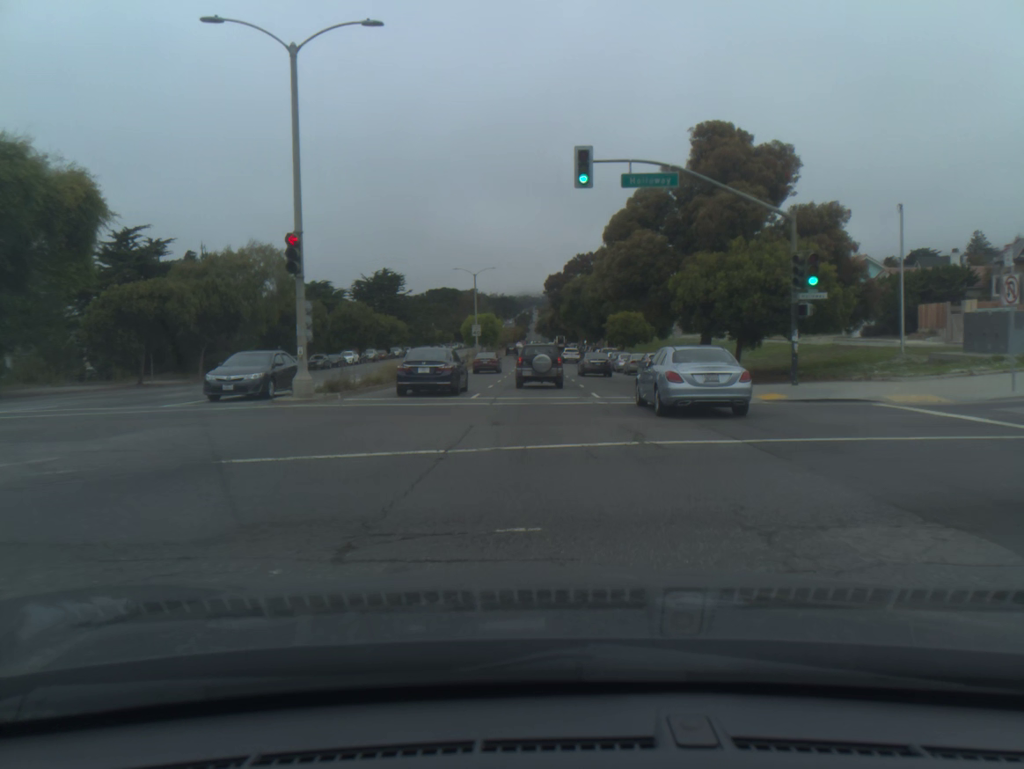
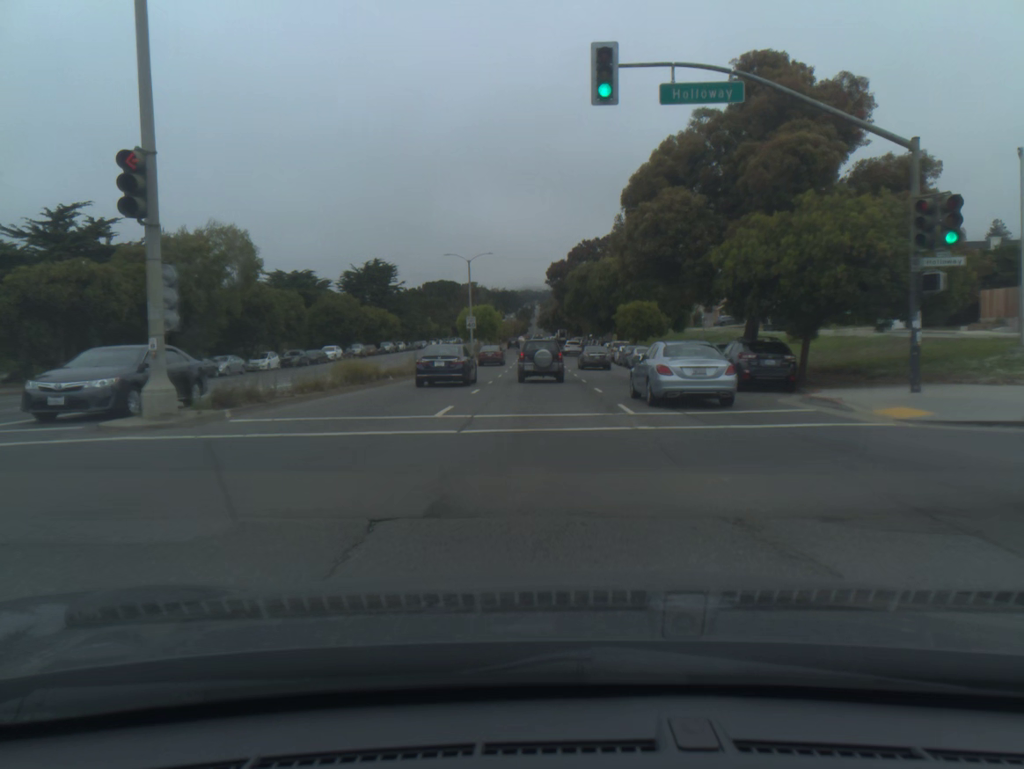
(0.0, +7.9) m; 0°
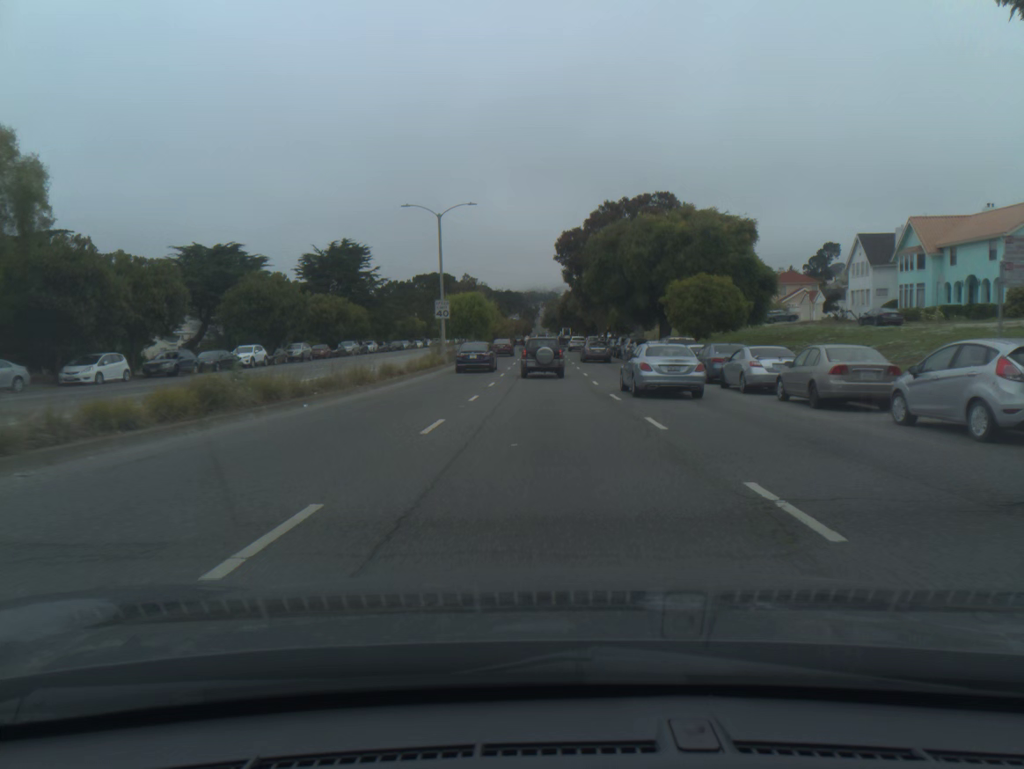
(-0.2, +25.1) m; -1°
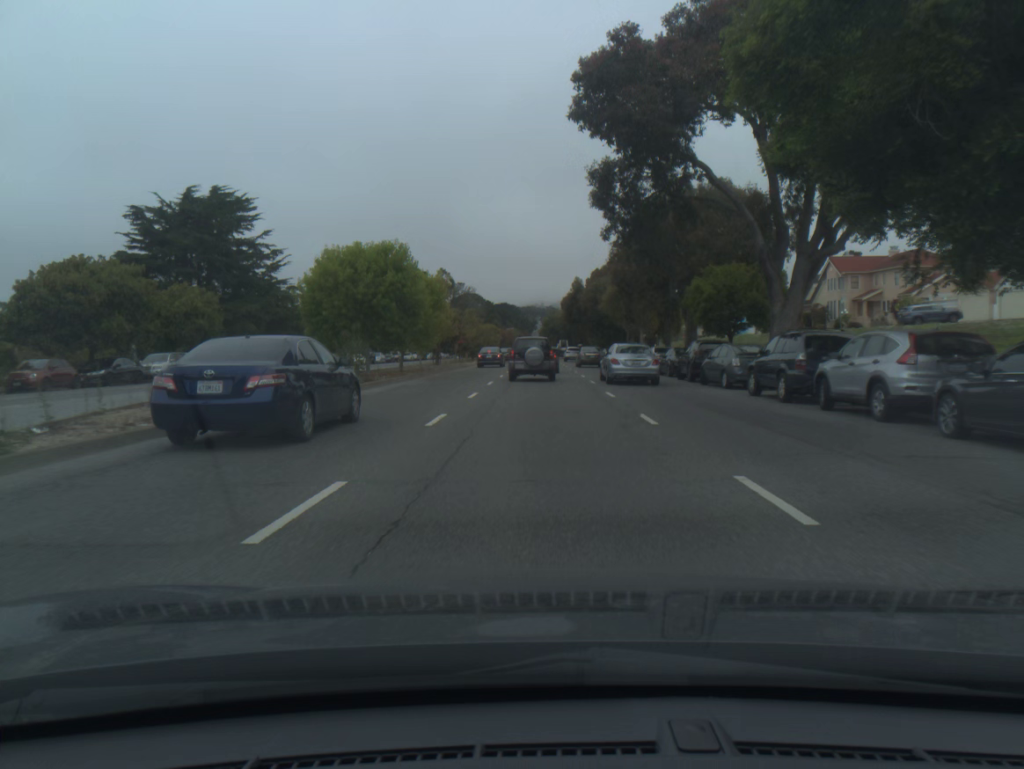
(+0.3, +43.2) m; 0°
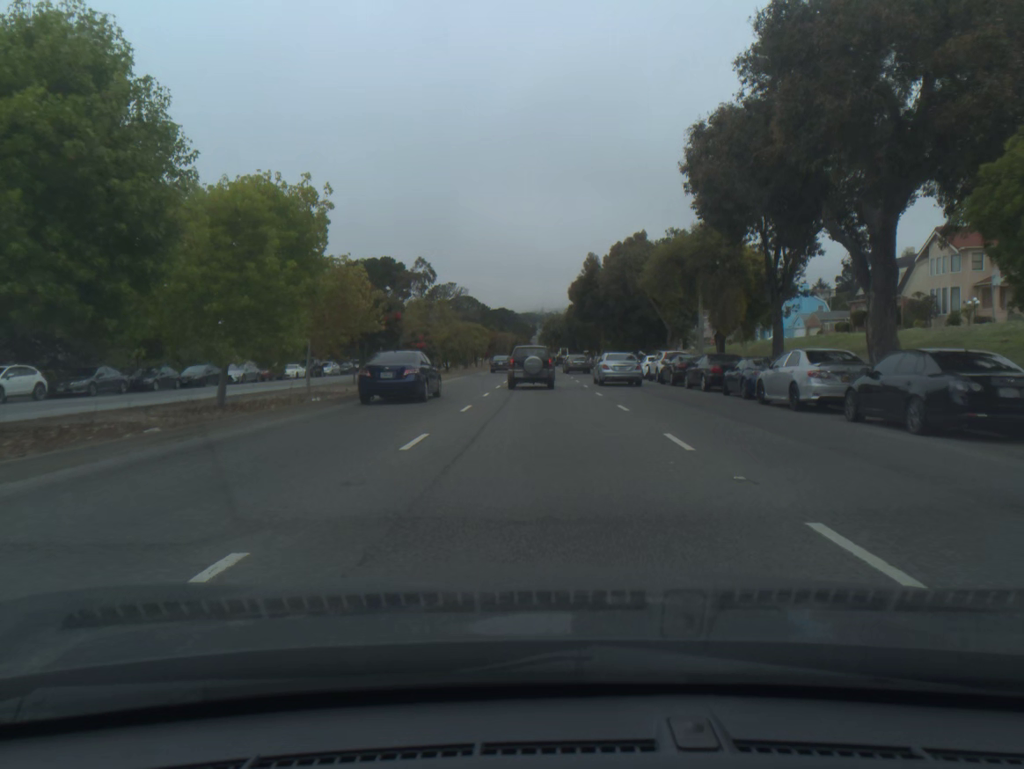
(0.0, +24.3) m; 0°
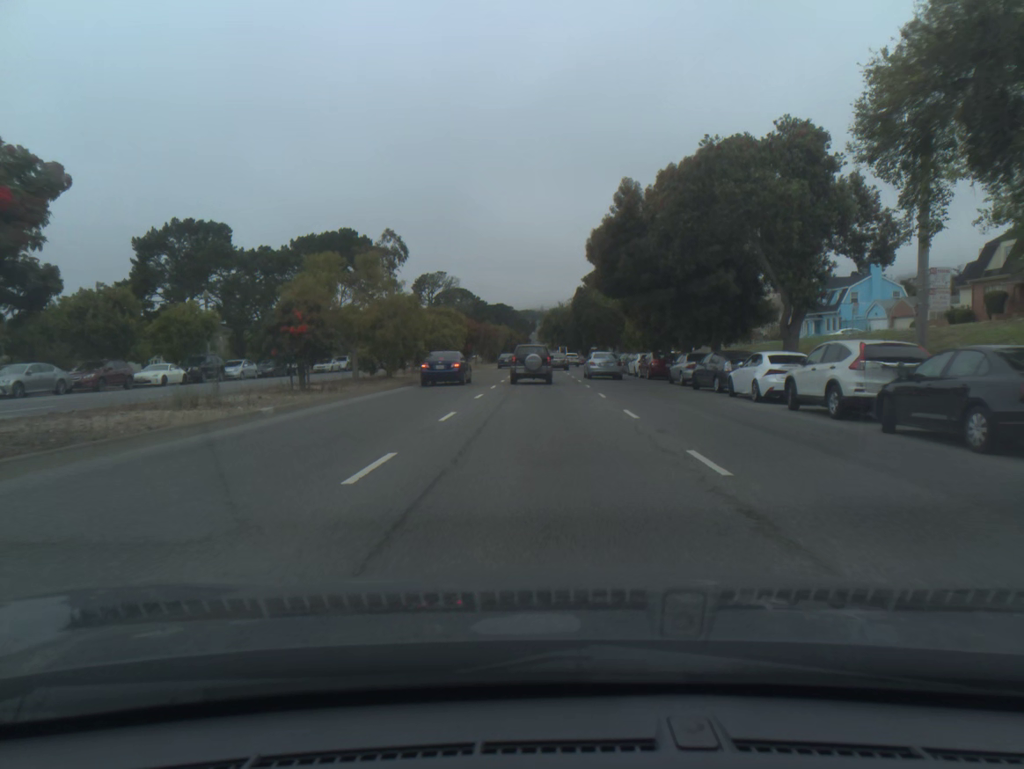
(0.0, +24.2) m; 0°
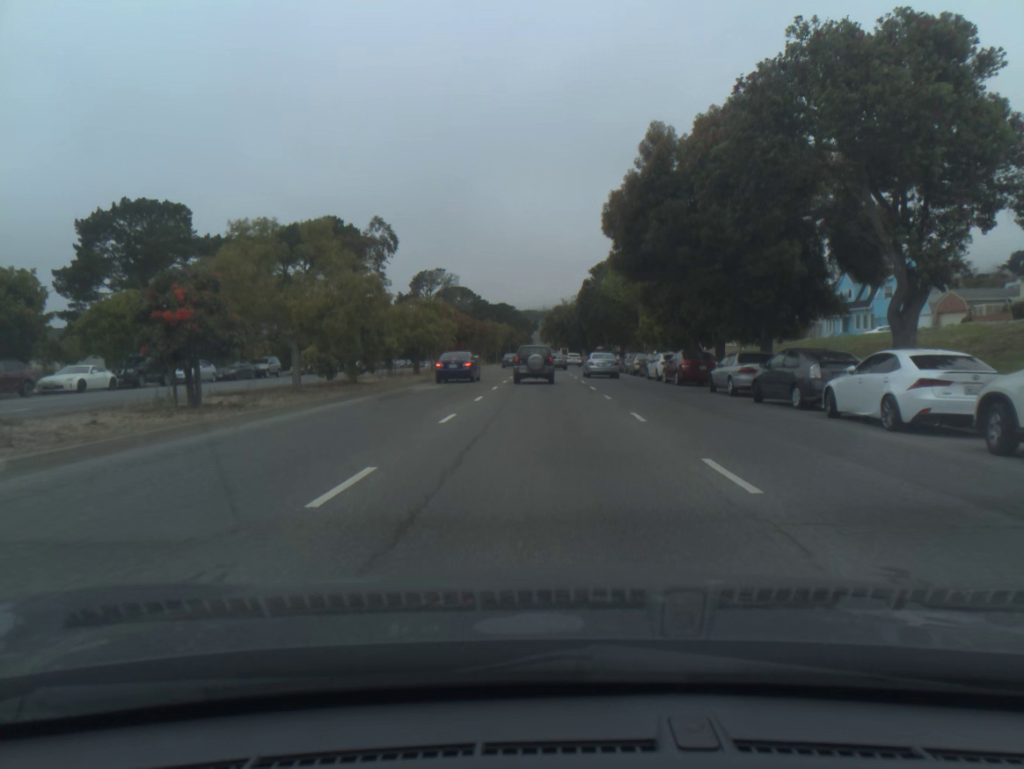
(0.0, +8.3) m; 0°
